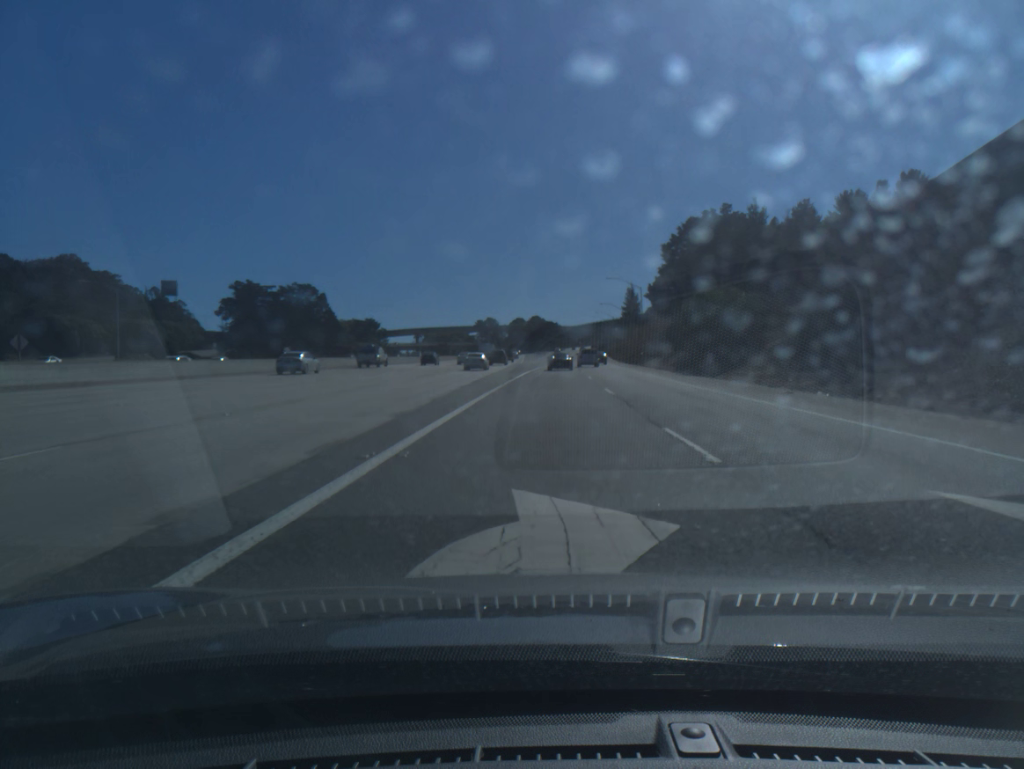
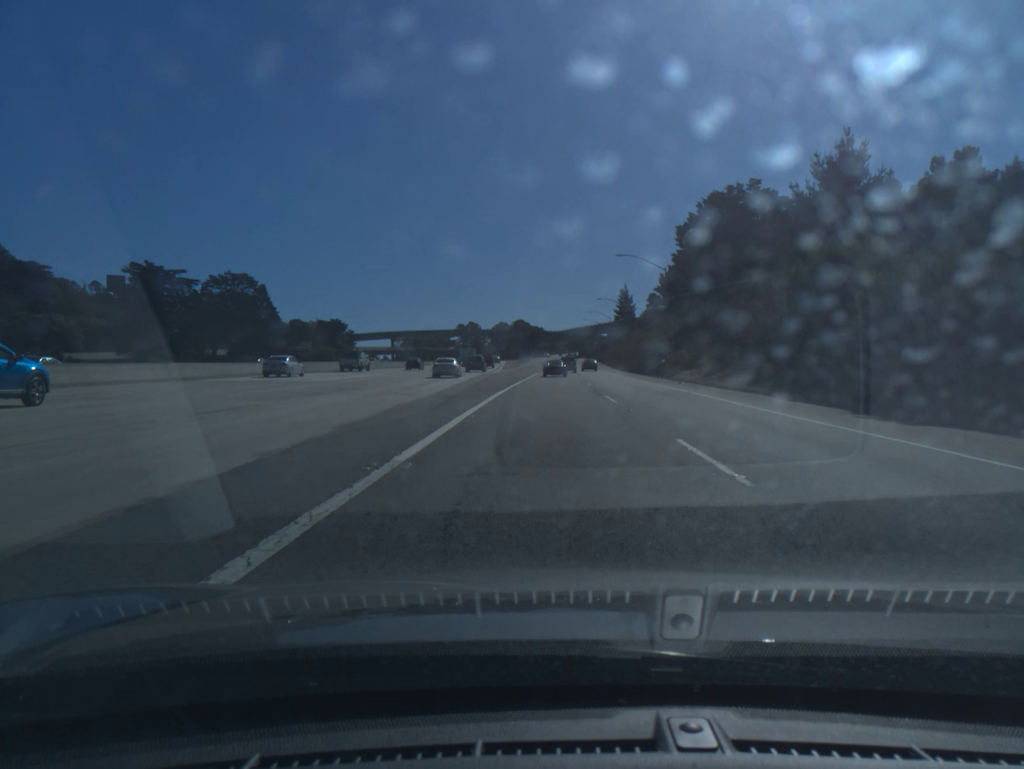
(+0.2, +30.0) m; +1°
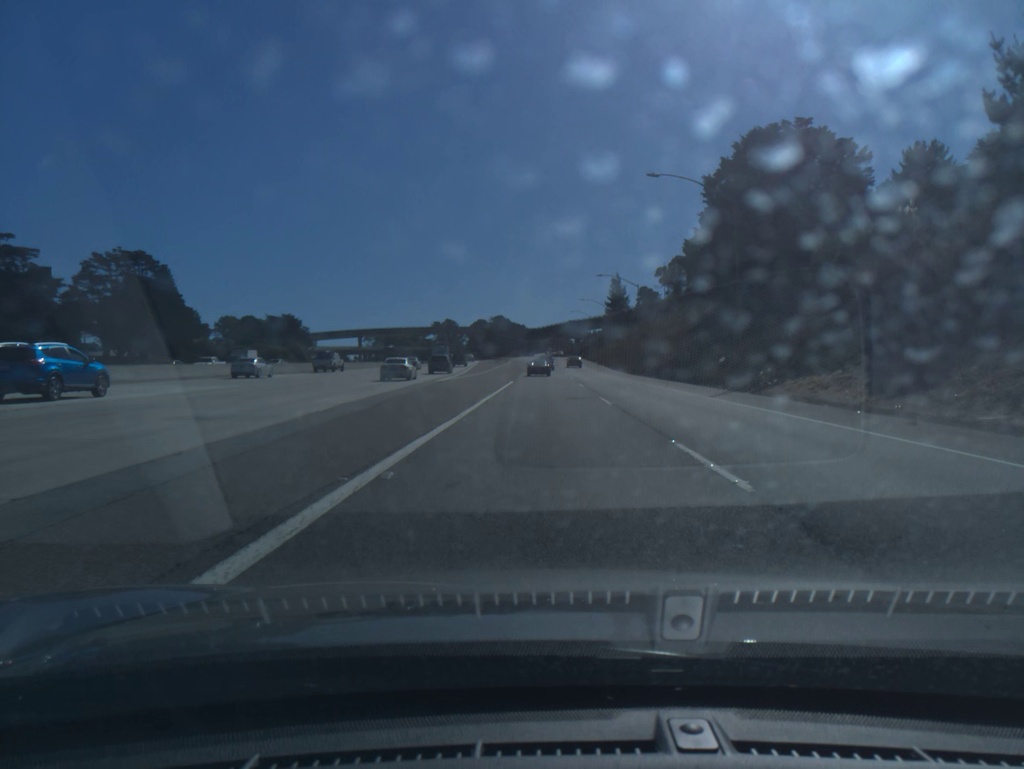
(+0.4, +29.8) m; +1°
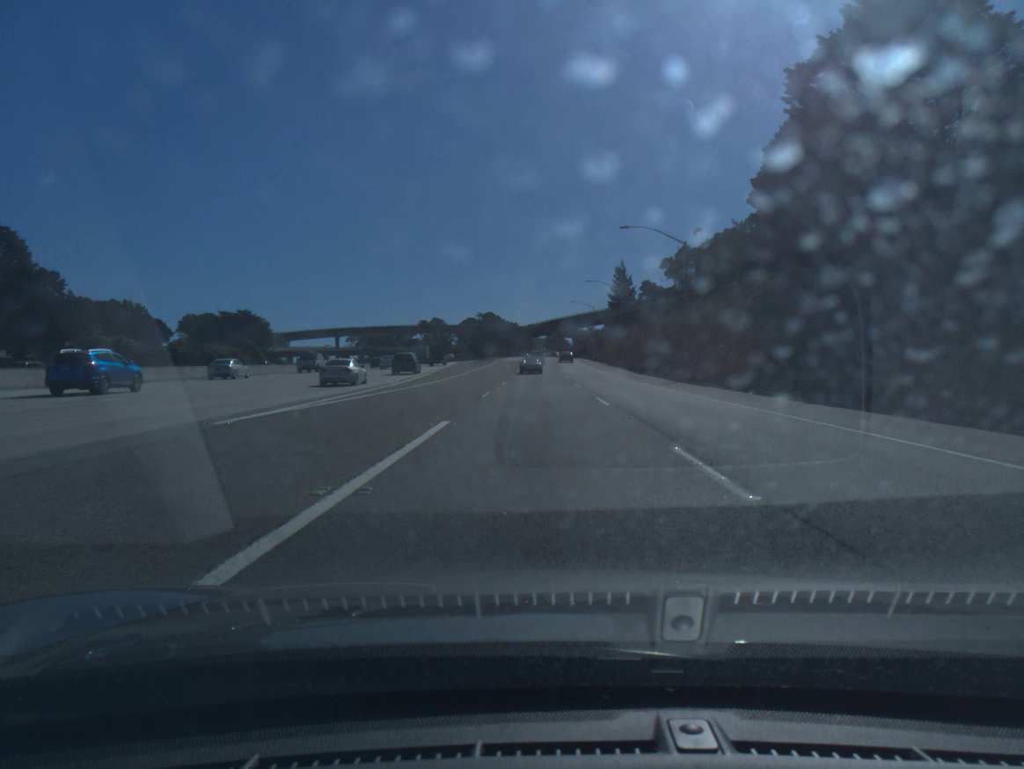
(+0.2, +30.1) m; 0°
